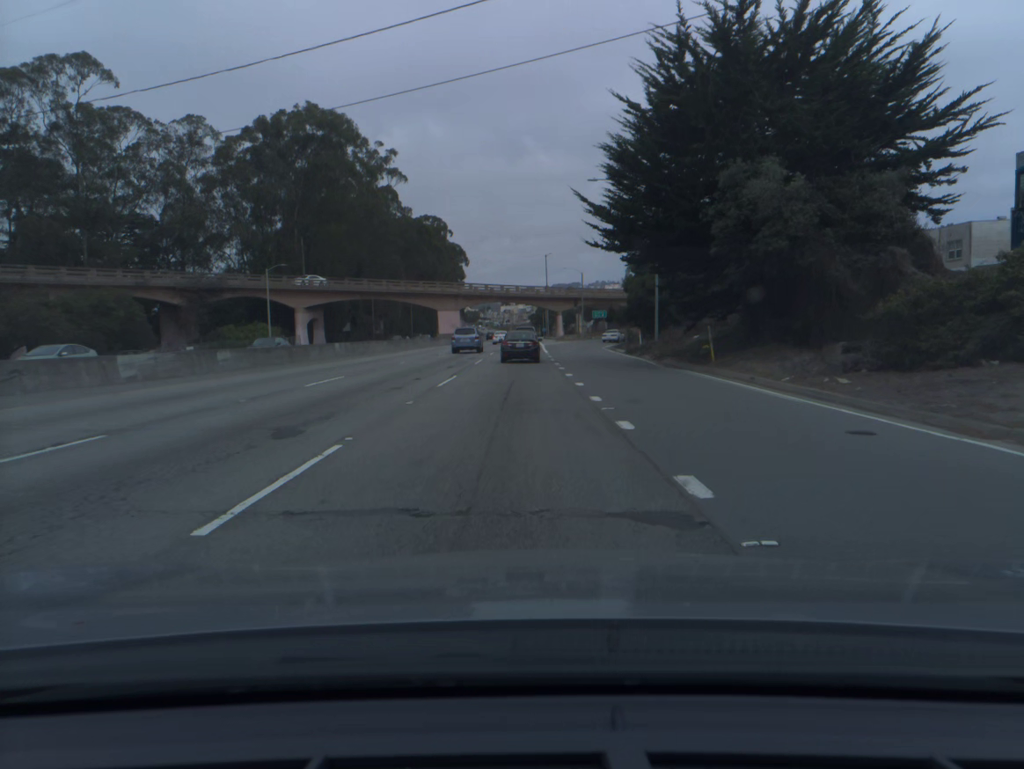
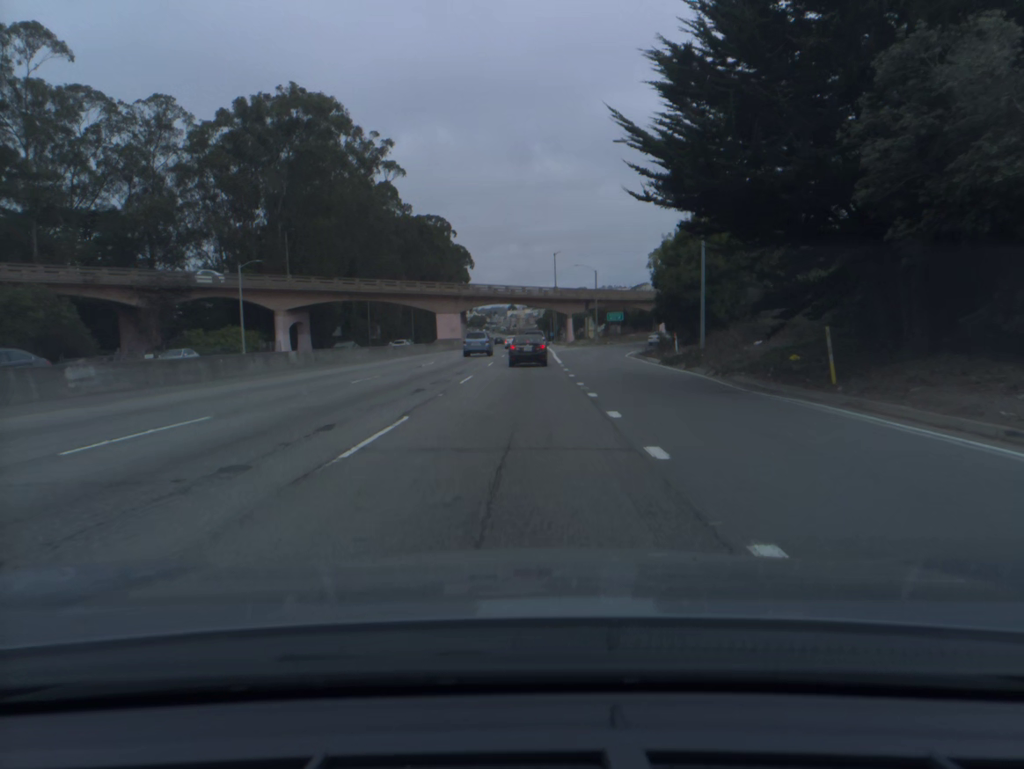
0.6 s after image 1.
(0.0, +11.4) m; -1°
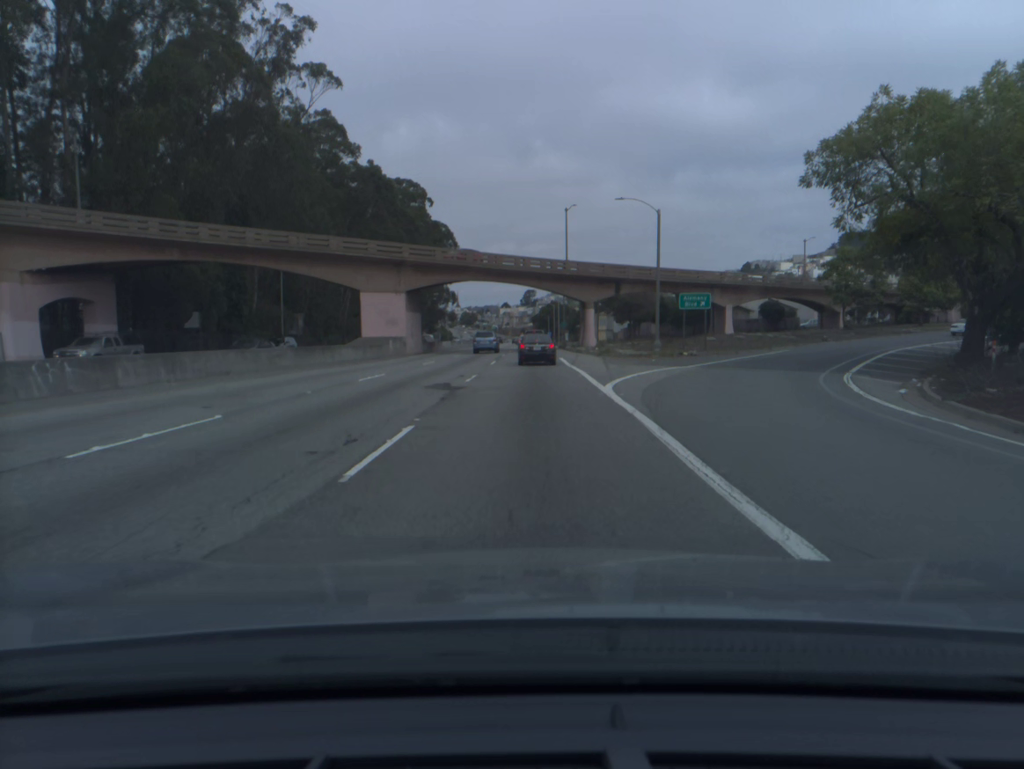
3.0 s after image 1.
(0.0, +45.1) m; 0°
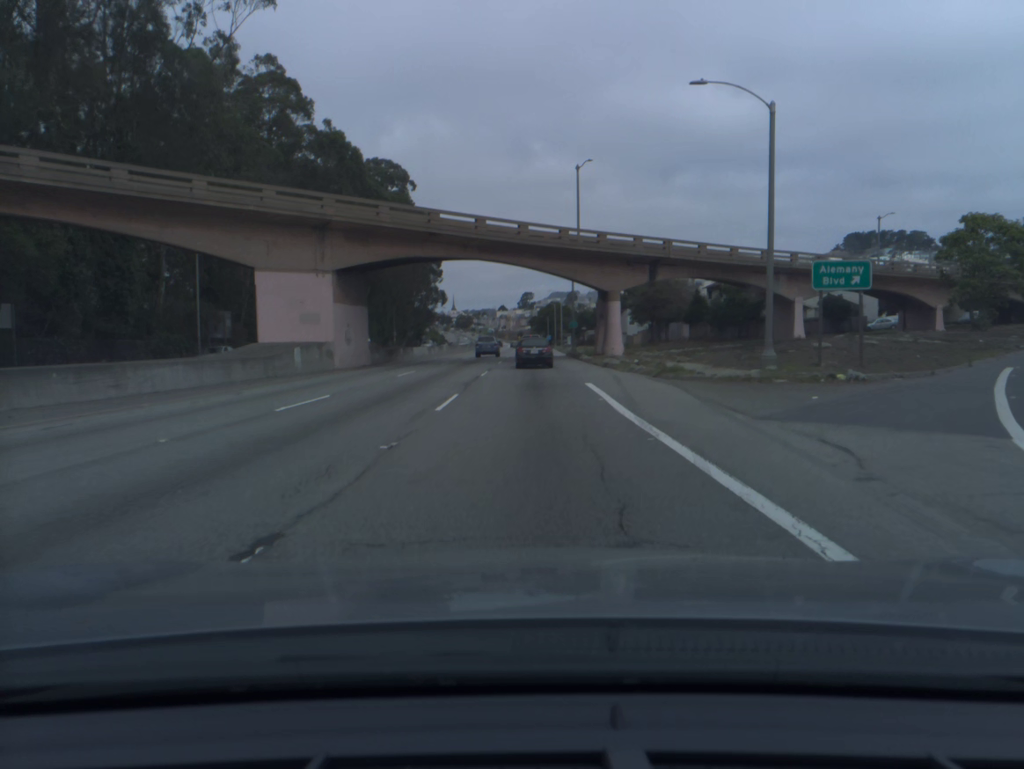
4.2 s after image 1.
(+0.1, +22.2) m; 0°
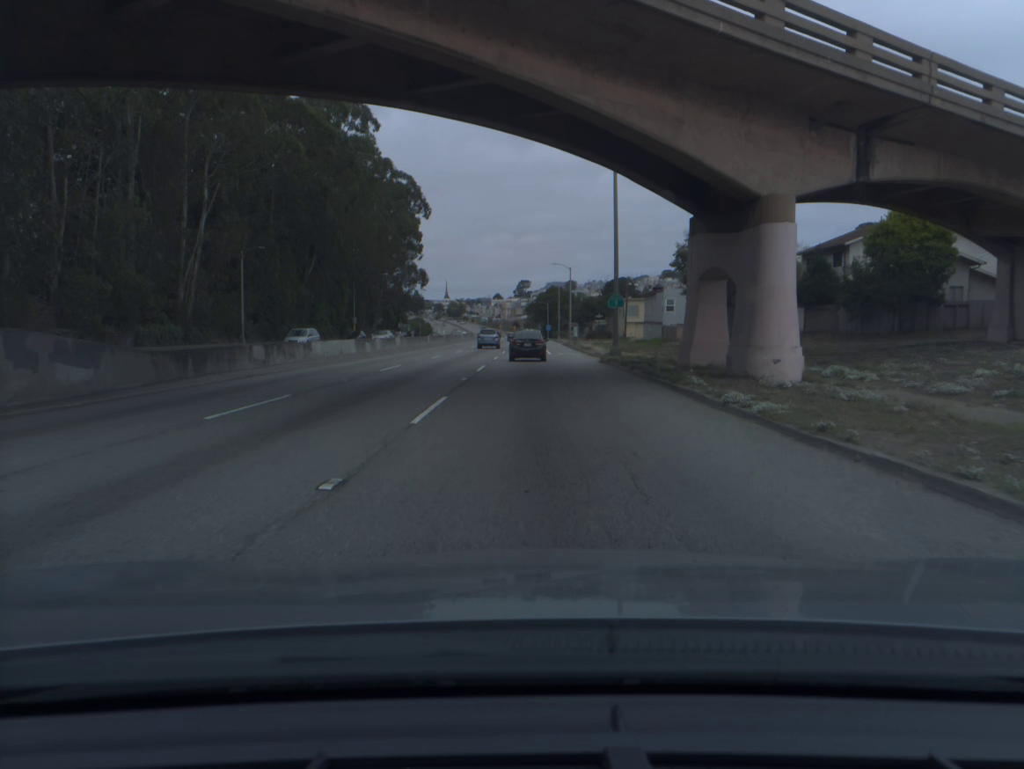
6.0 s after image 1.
(-0.1, +33.2) m; 0°
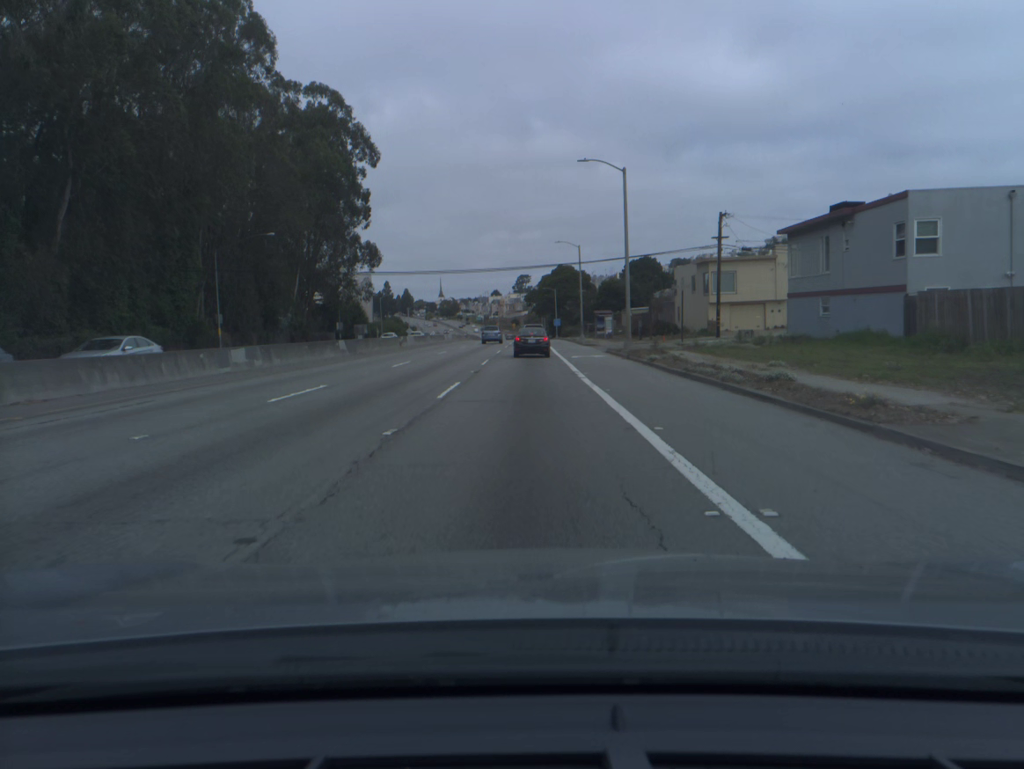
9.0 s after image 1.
(+0.2, +55.5) m; 0°
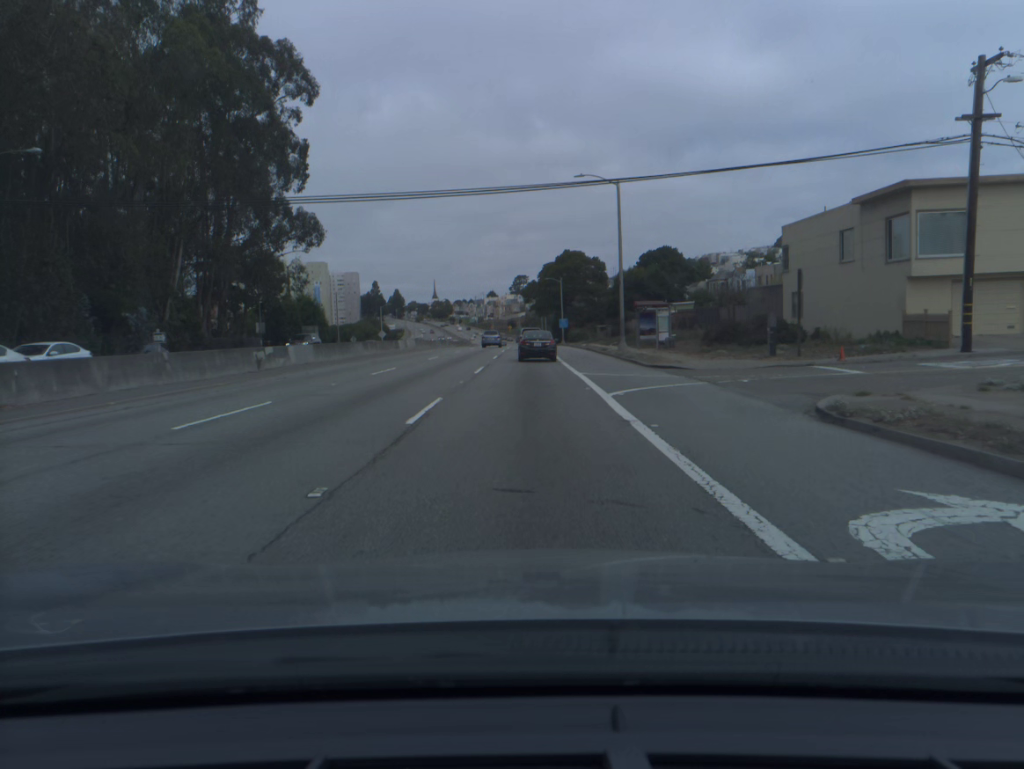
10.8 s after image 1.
(0.0, +33.7) m; 0°
